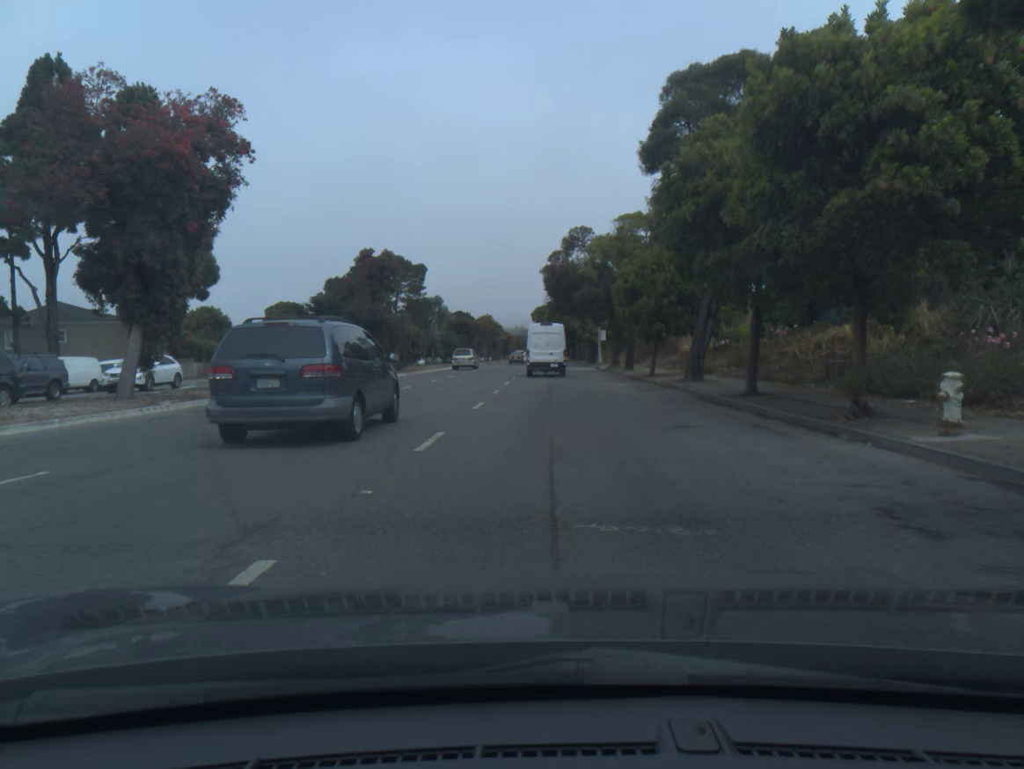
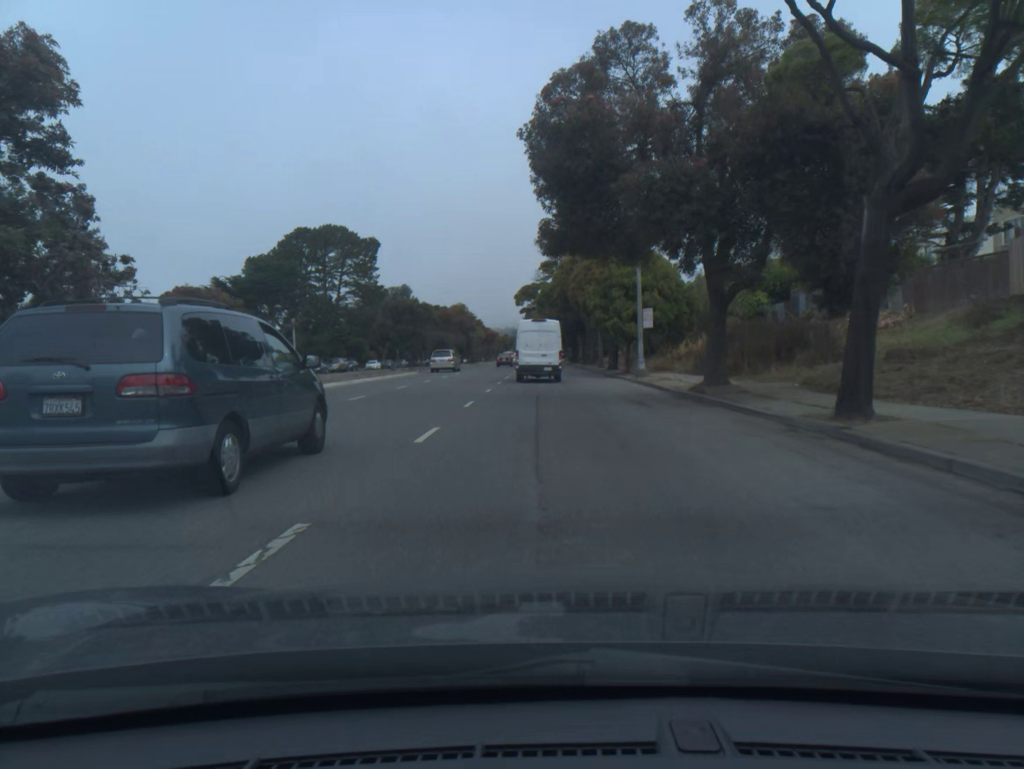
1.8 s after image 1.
(+0.3, +35.1) m; +1°
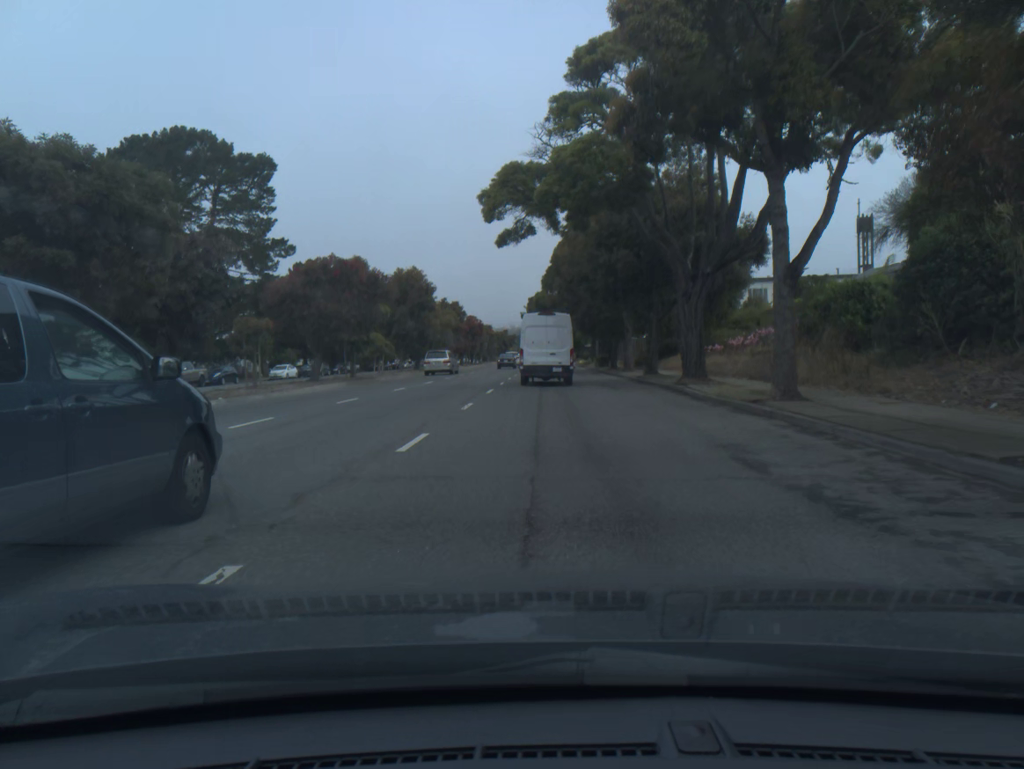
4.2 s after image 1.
(-0.2, +45.7) m; -1°
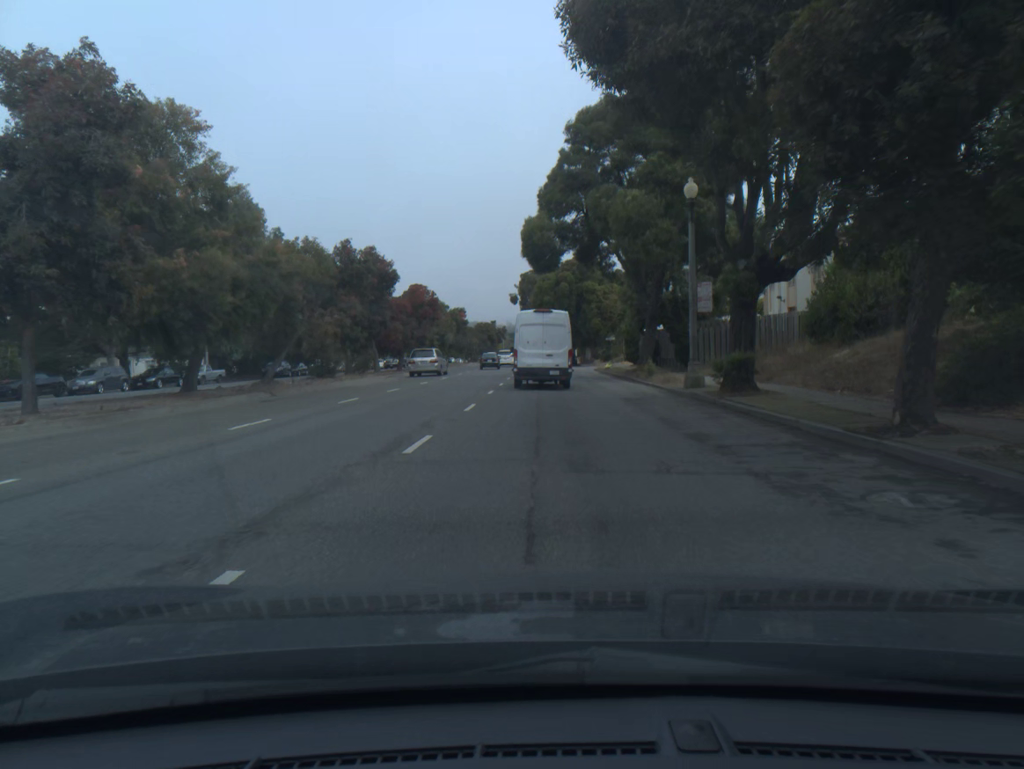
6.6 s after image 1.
(+0.2, +44.5) m; 0°
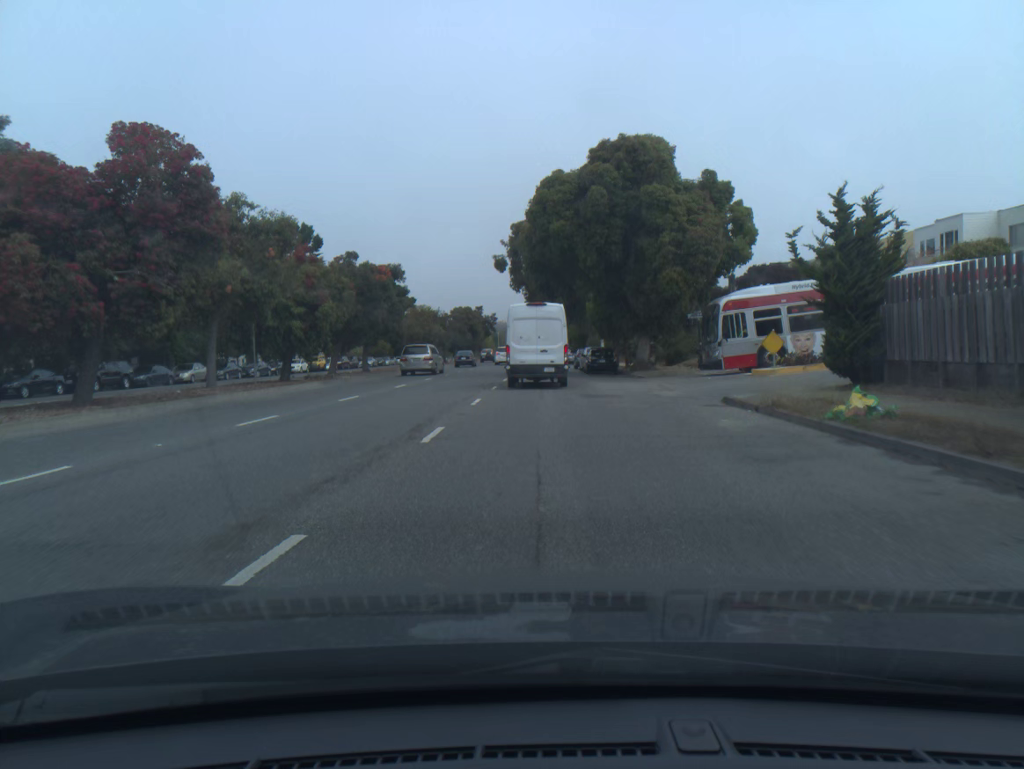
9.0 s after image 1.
(0.0, +43.5) m; 0°
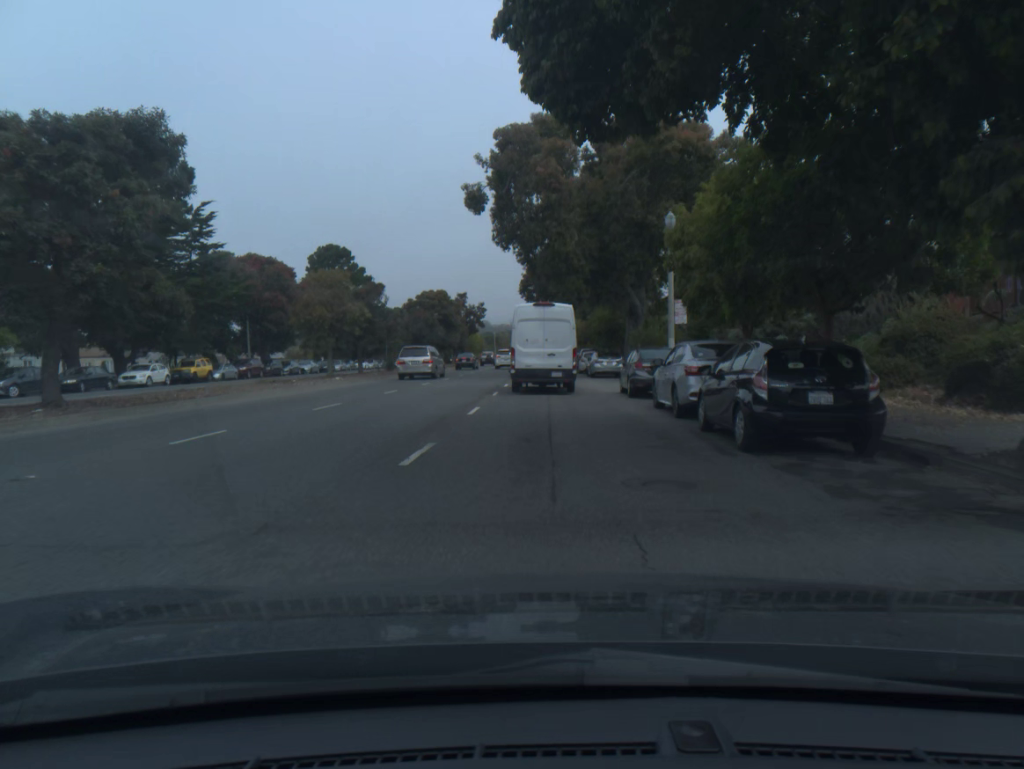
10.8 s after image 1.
(-0.2, +31.9) m; -1°
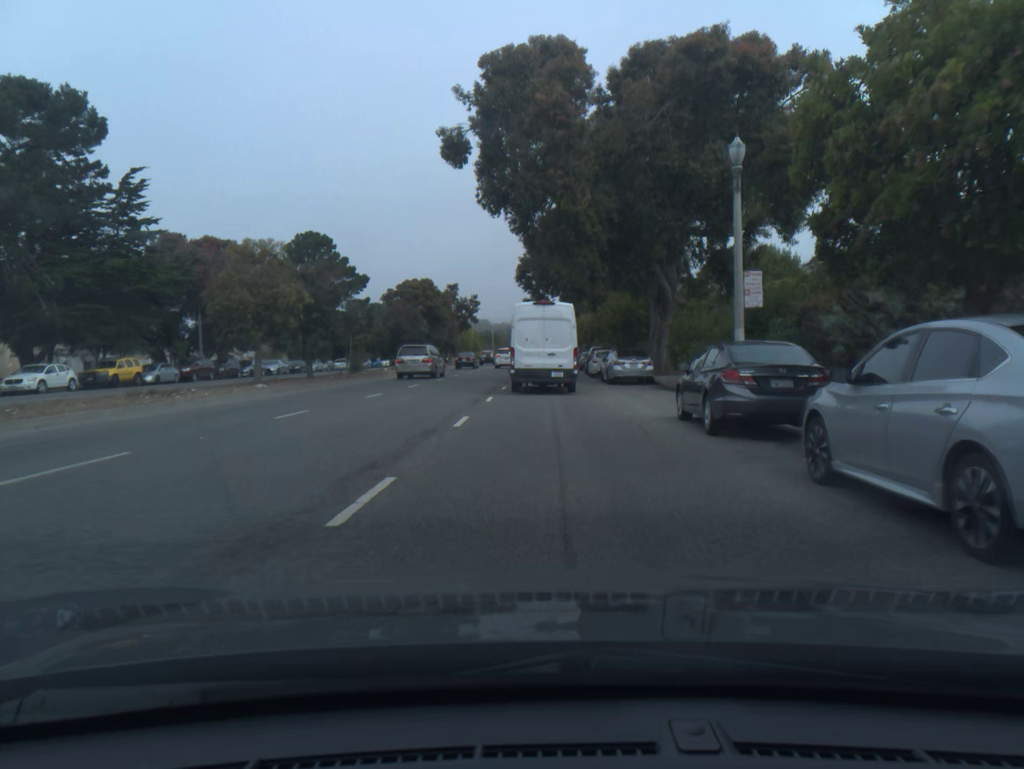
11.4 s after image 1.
(0.0, +10.5) m; 0°
